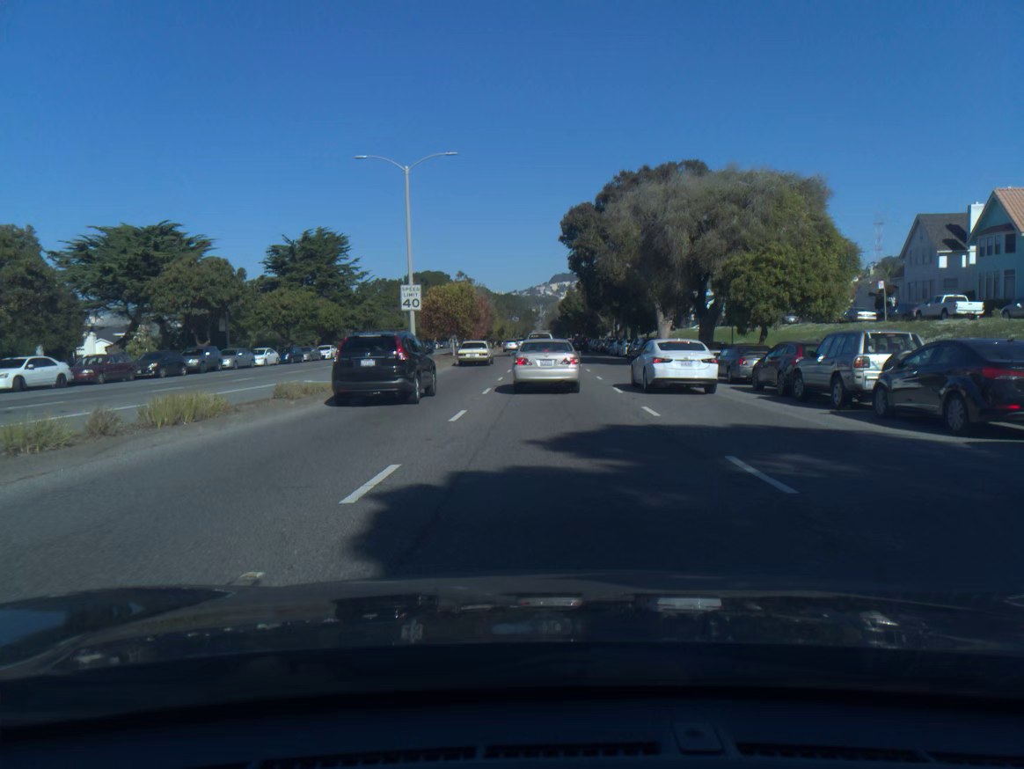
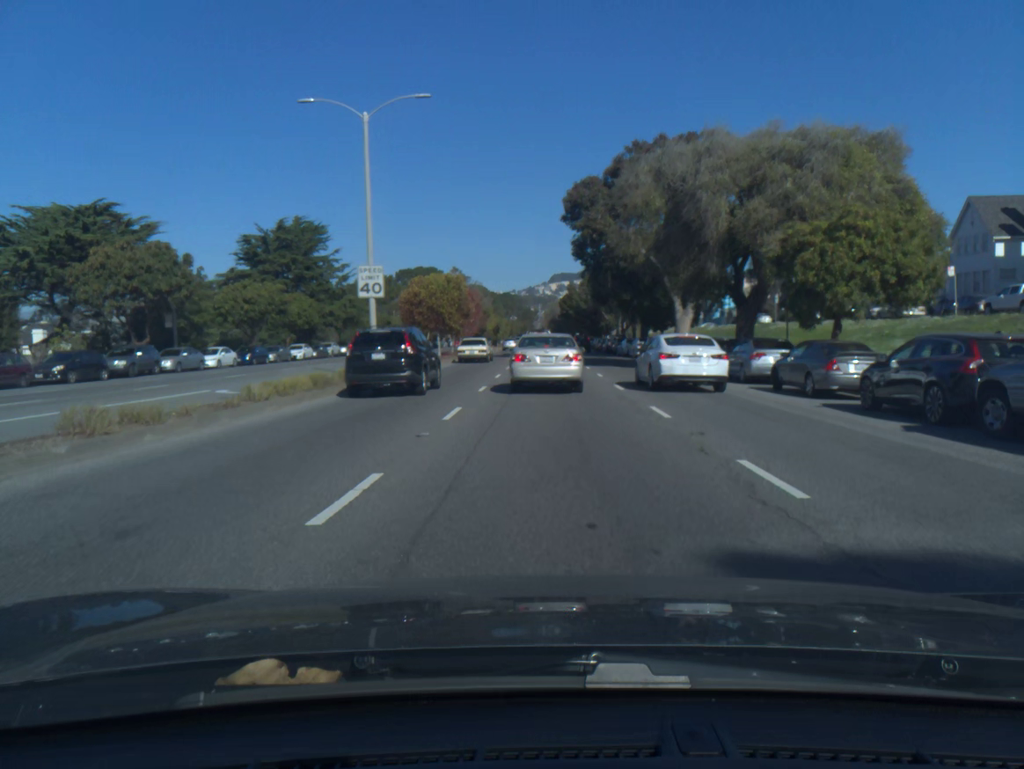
(0.0, +8.0) m; 0°
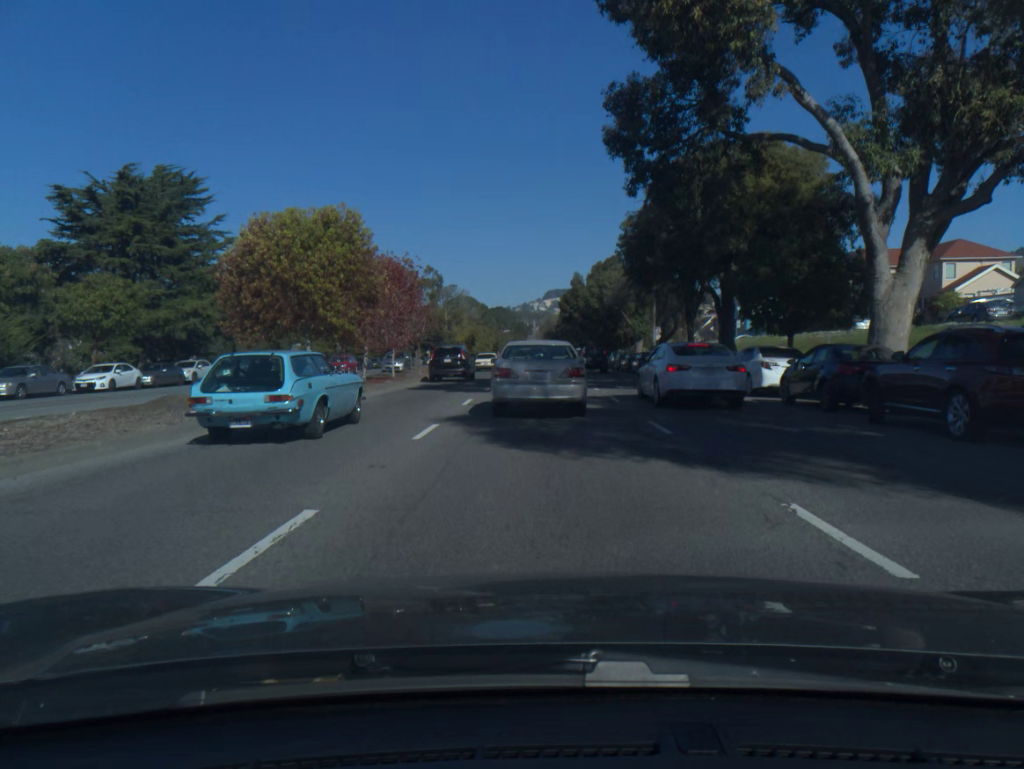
(+0.2, +31.3) m; 0°
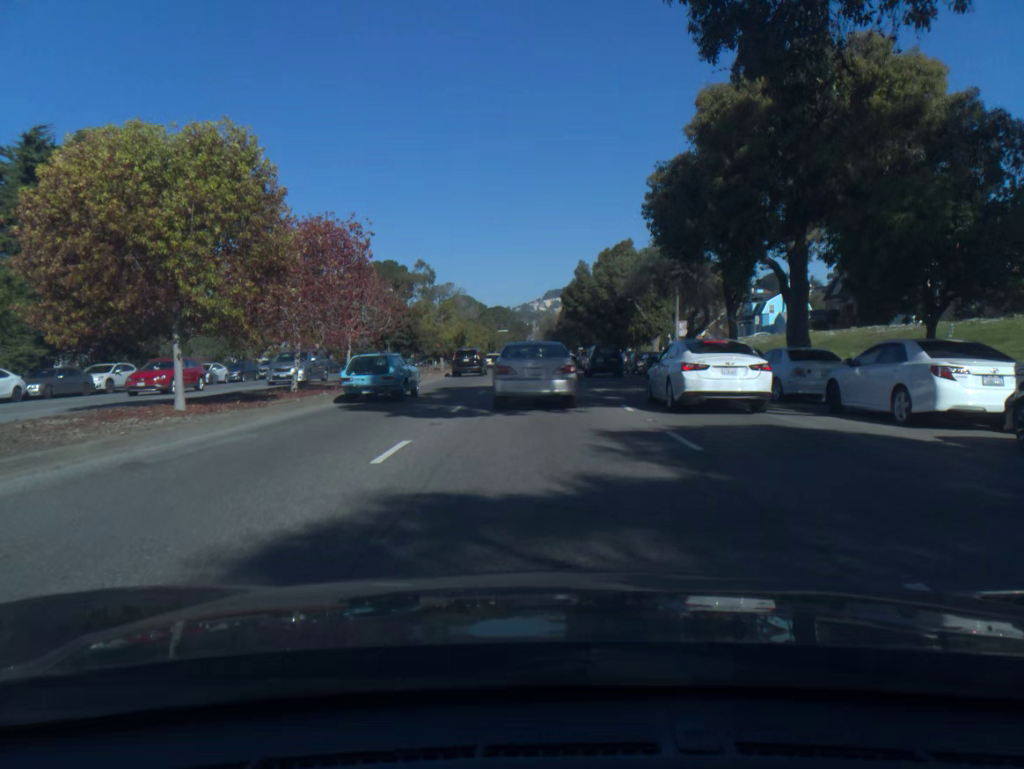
(0.0, +9.8) m; 0°
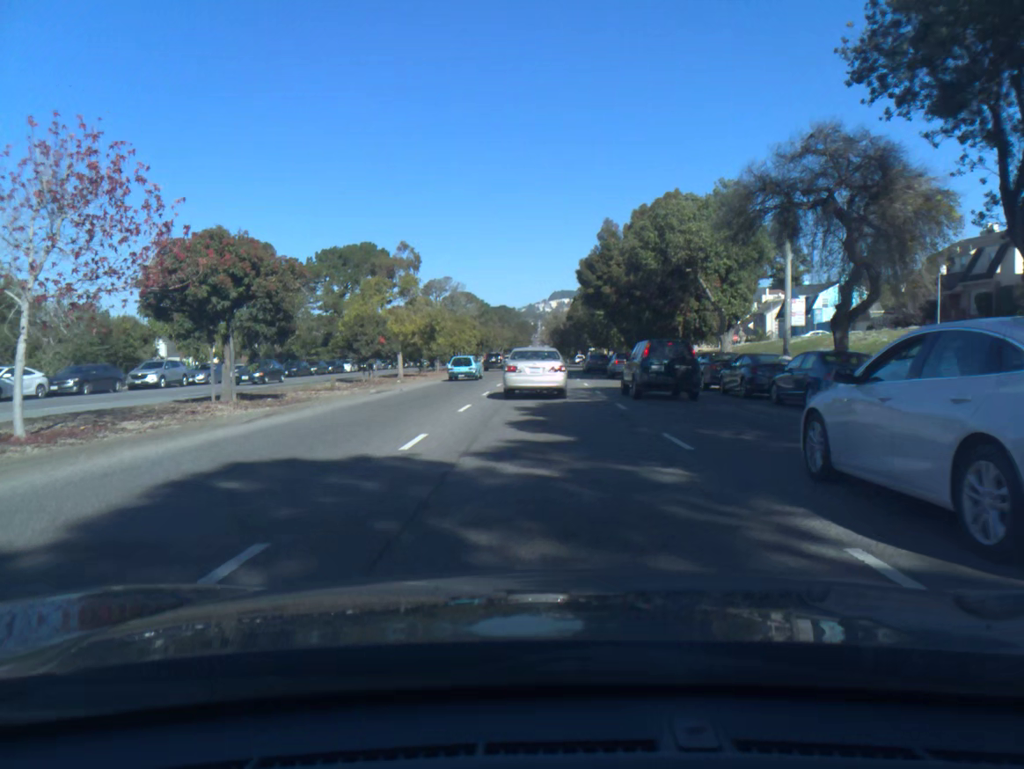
(-0.2, +20.4) m; -1°
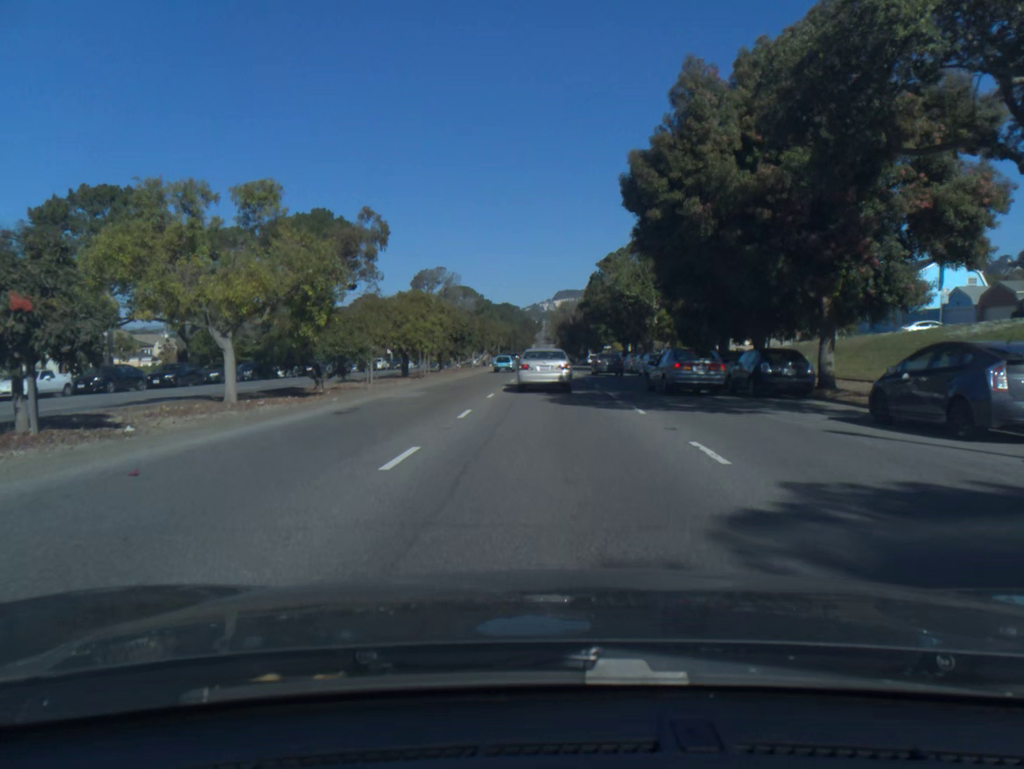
(0.0, +23.6) m; 0°
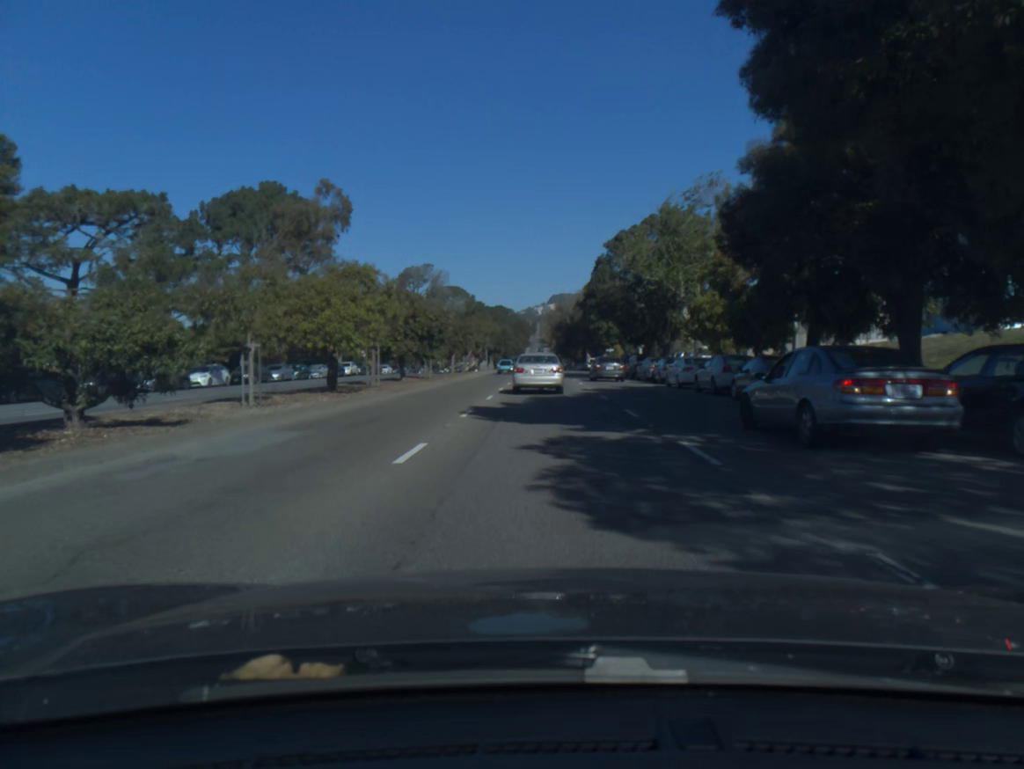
(+0.1, +13.3) m; +1°
